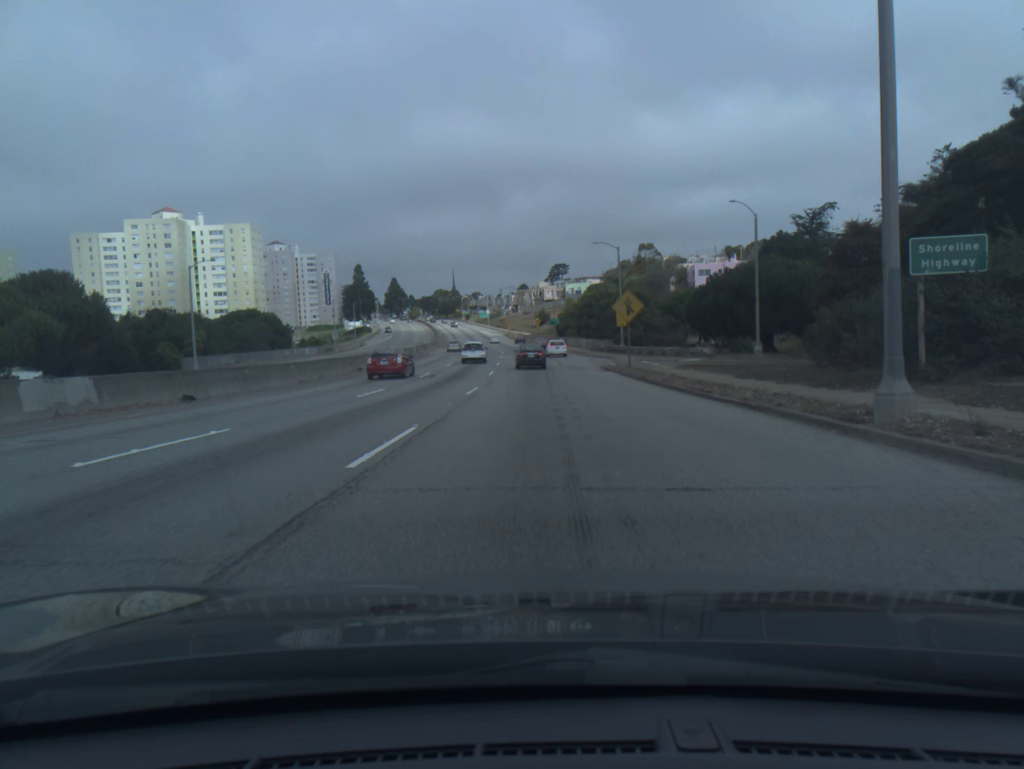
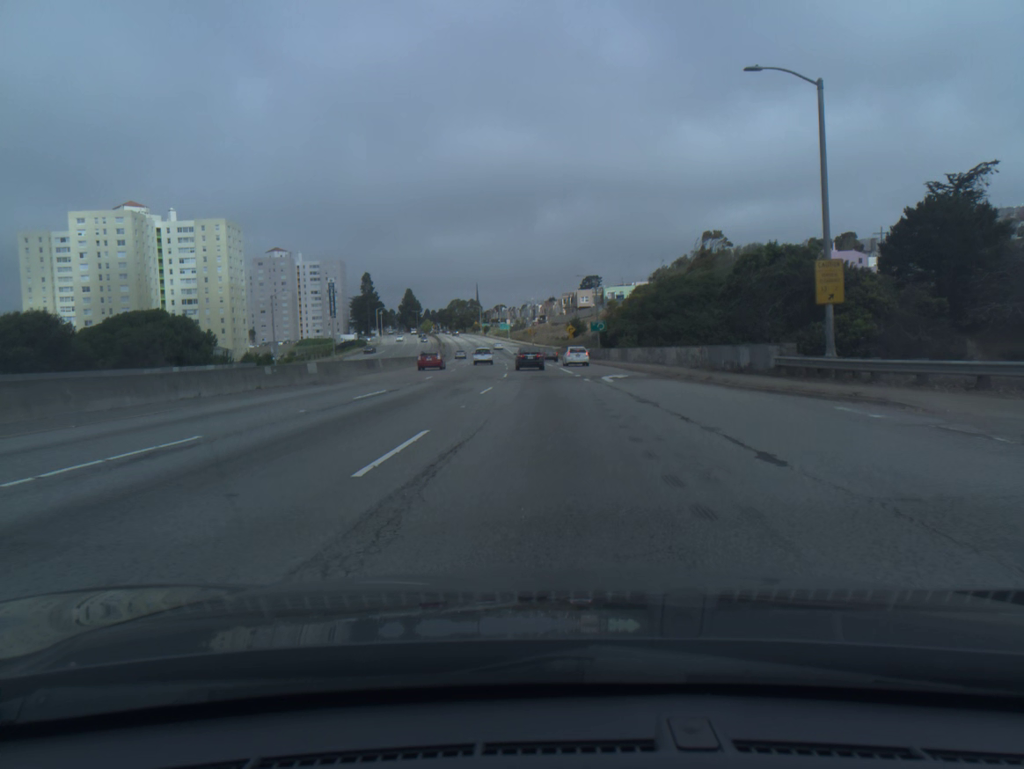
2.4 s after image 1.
(-0.8, +45.2) m; -2°
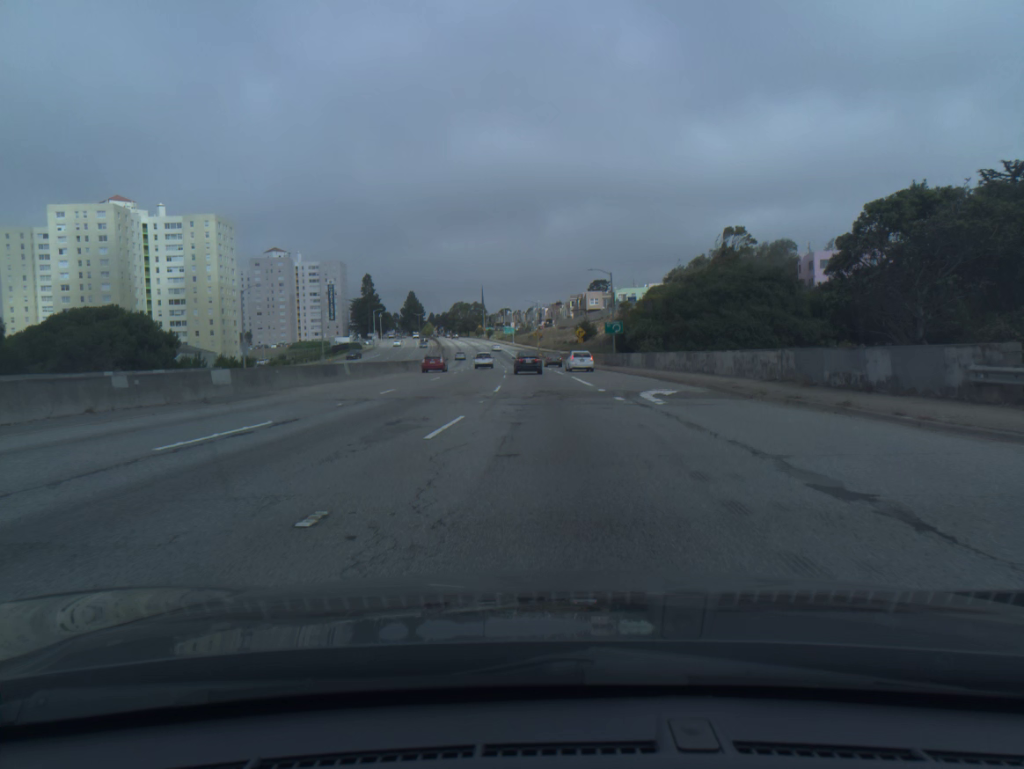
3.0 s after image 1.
(-0.1, +11.7) m; 0°
